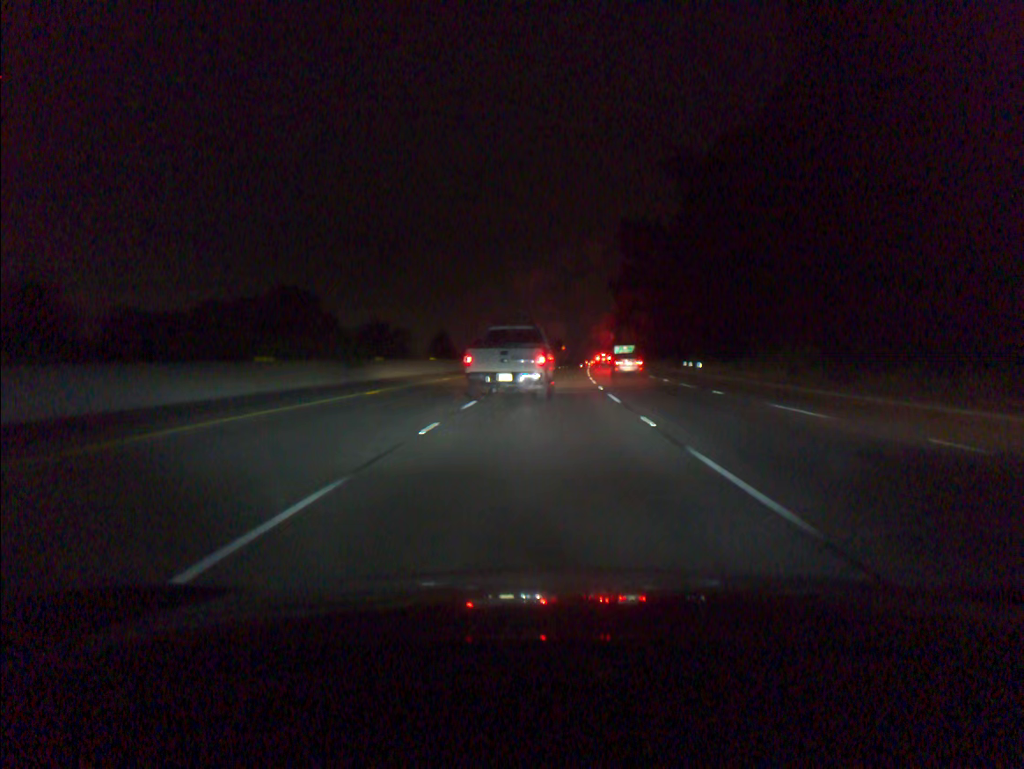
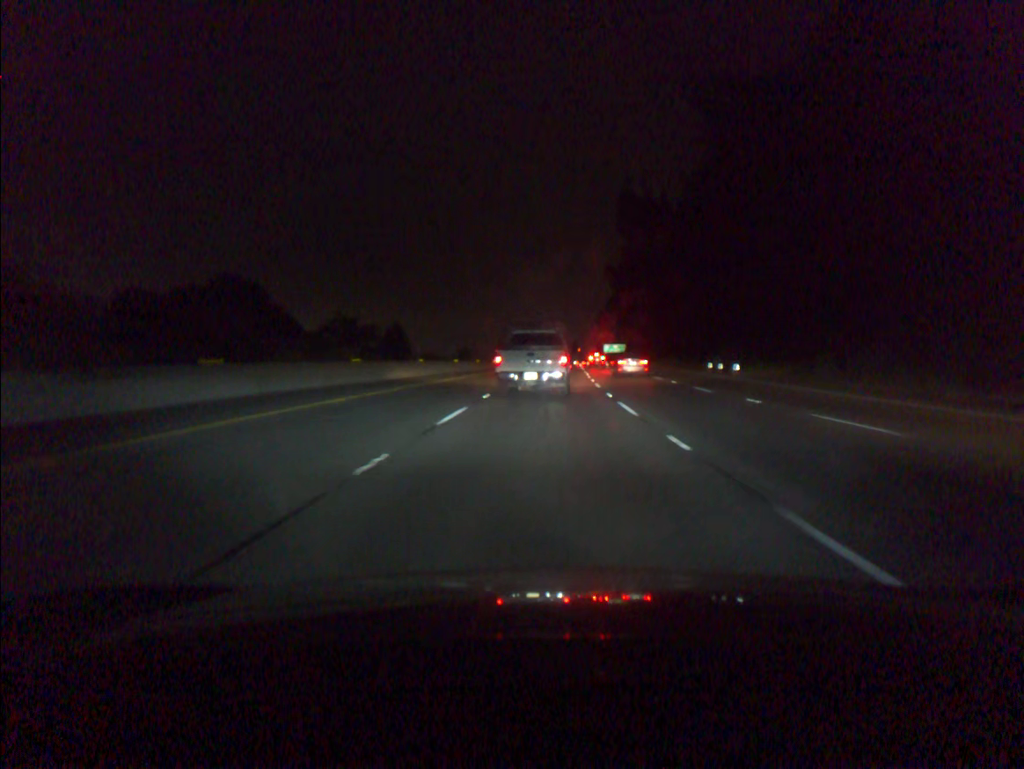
(+0.2, +18.5) m; +1°
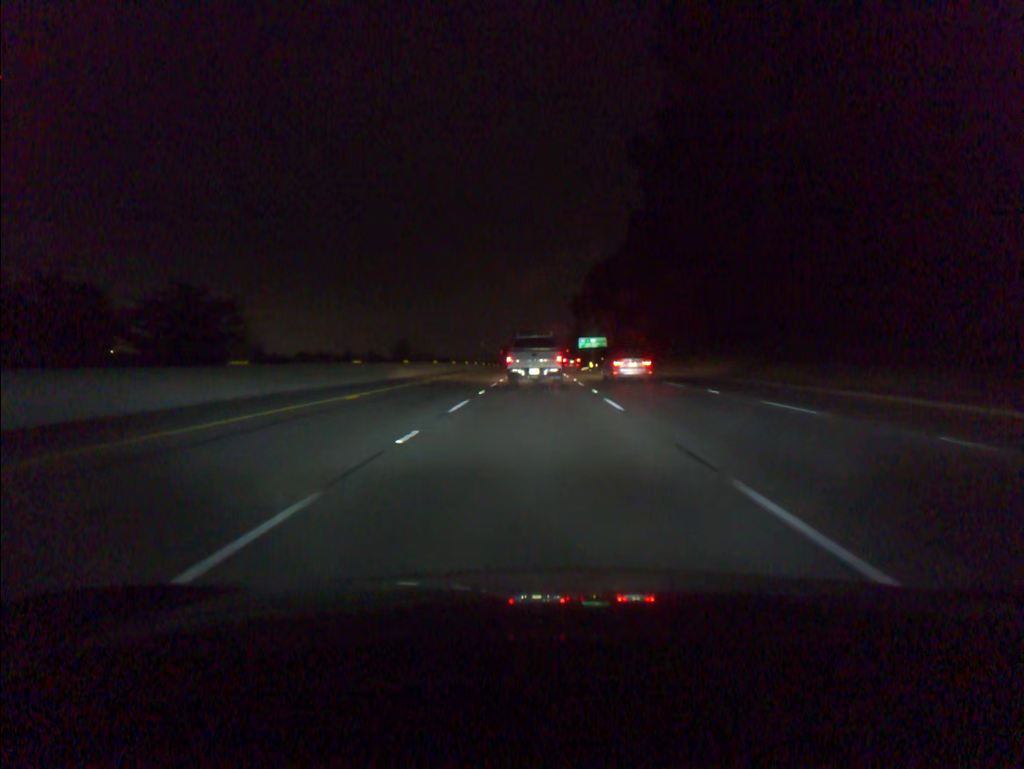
(+1.5, +55.4) m; +3°
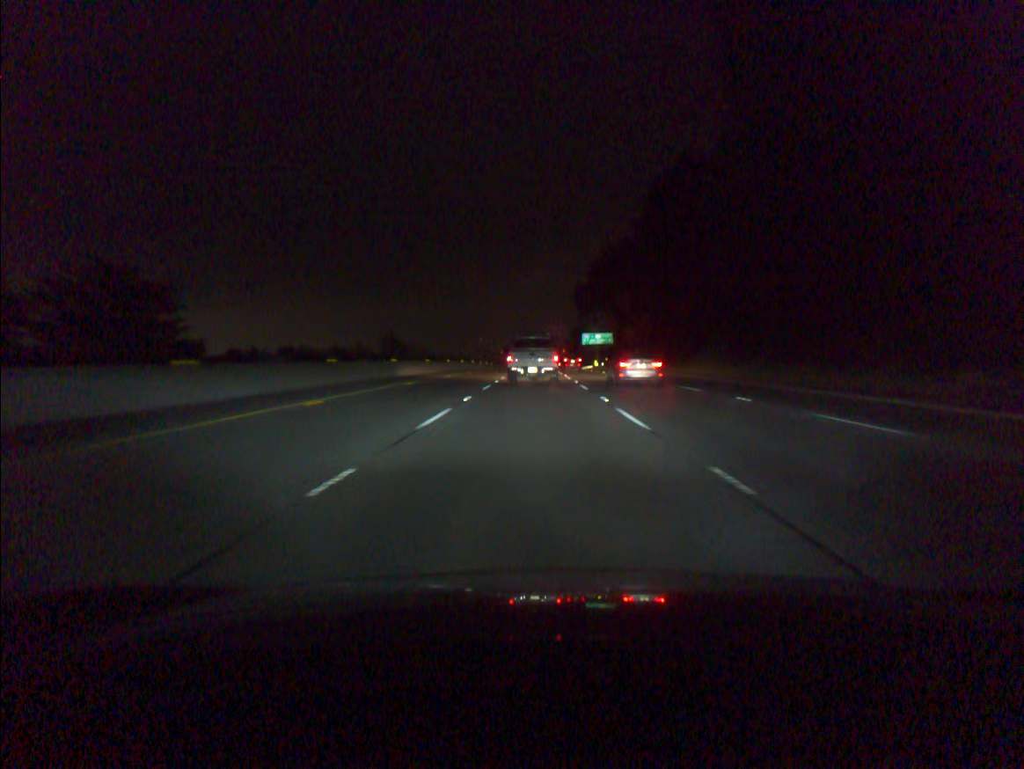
(0.0, +18.3) m; 0°
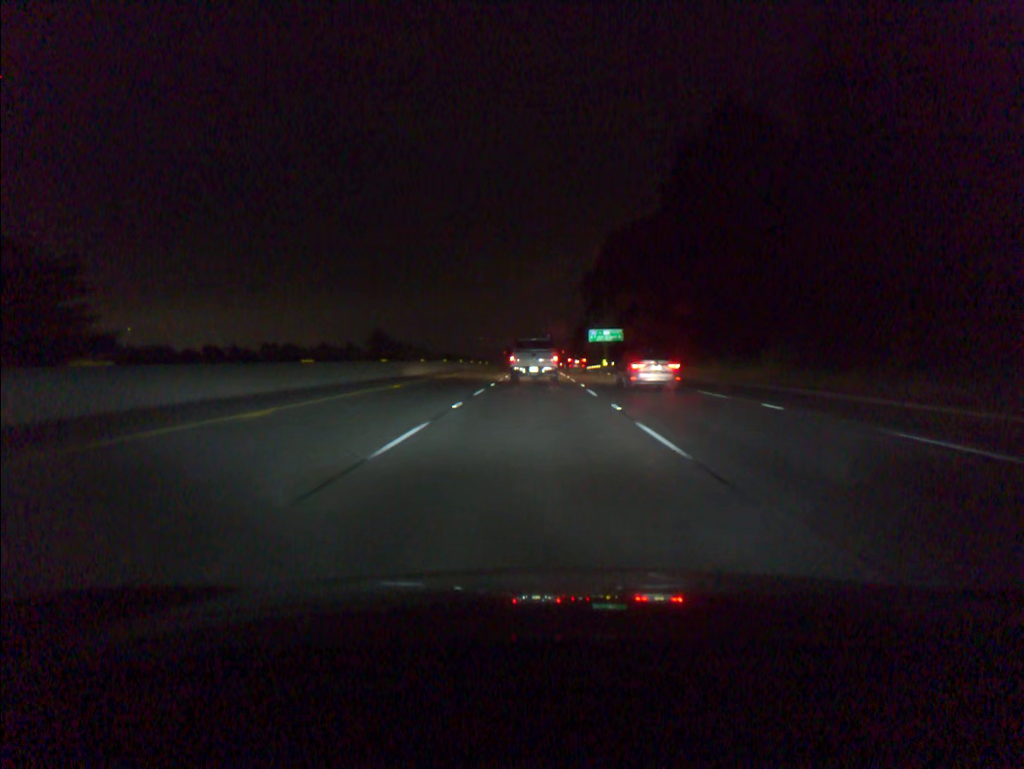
(0.0, +18.3) m; 0°
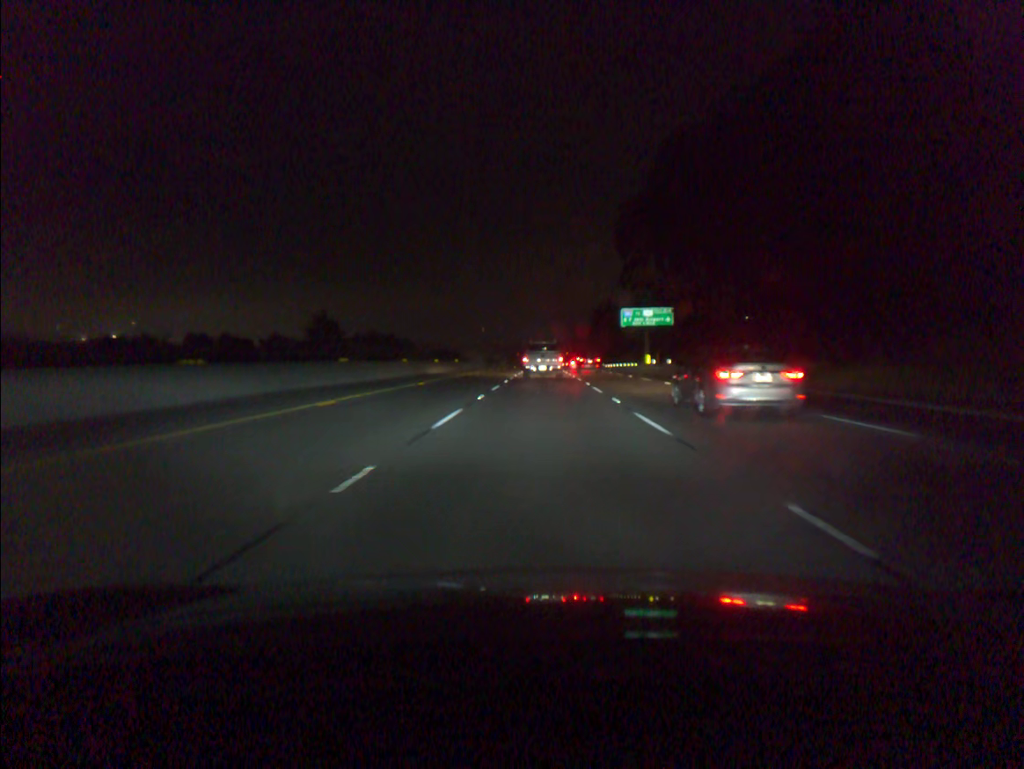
(-0.2, +54.6) m; 0°
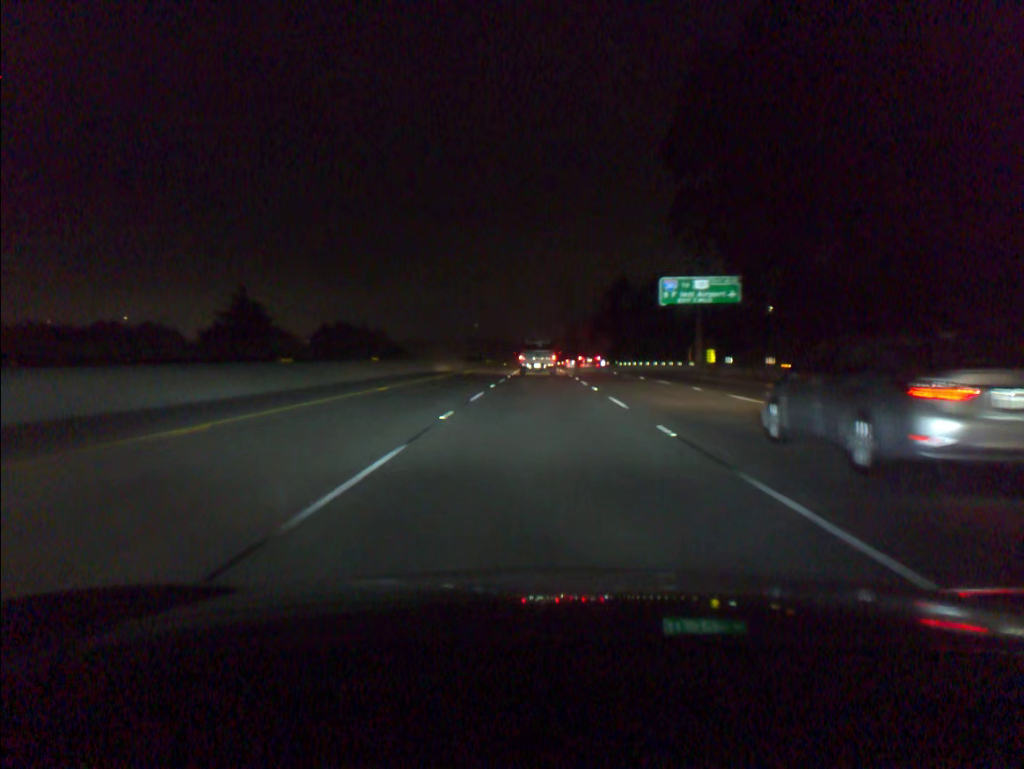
(+0.1, +36.6) m; 0°
